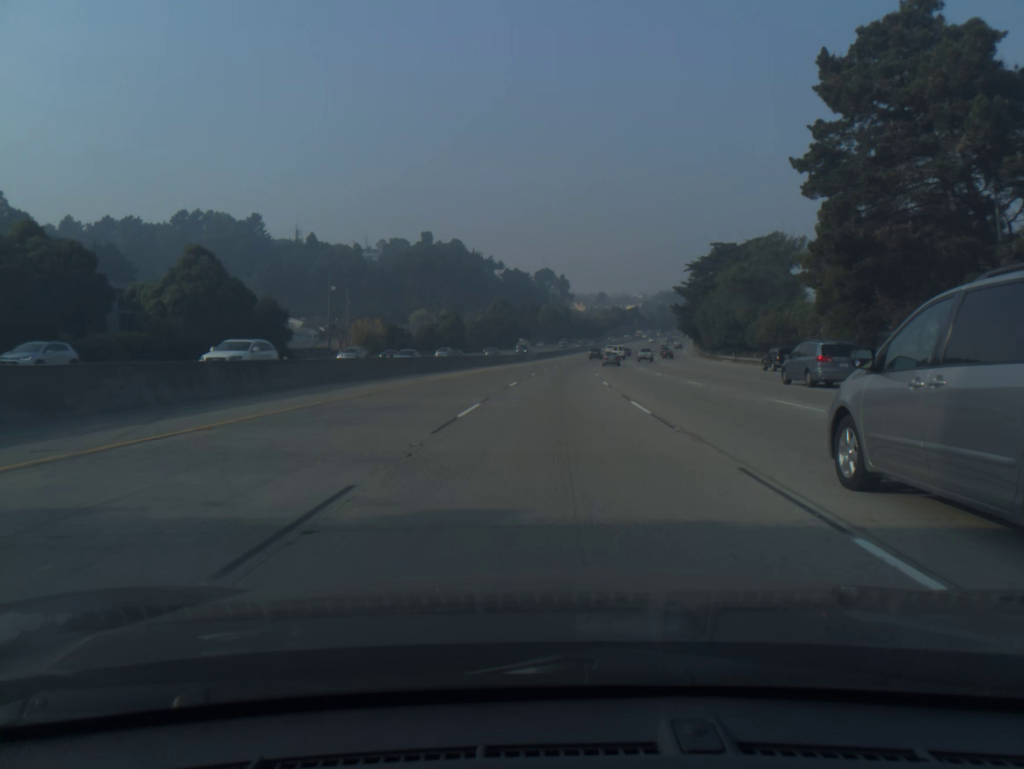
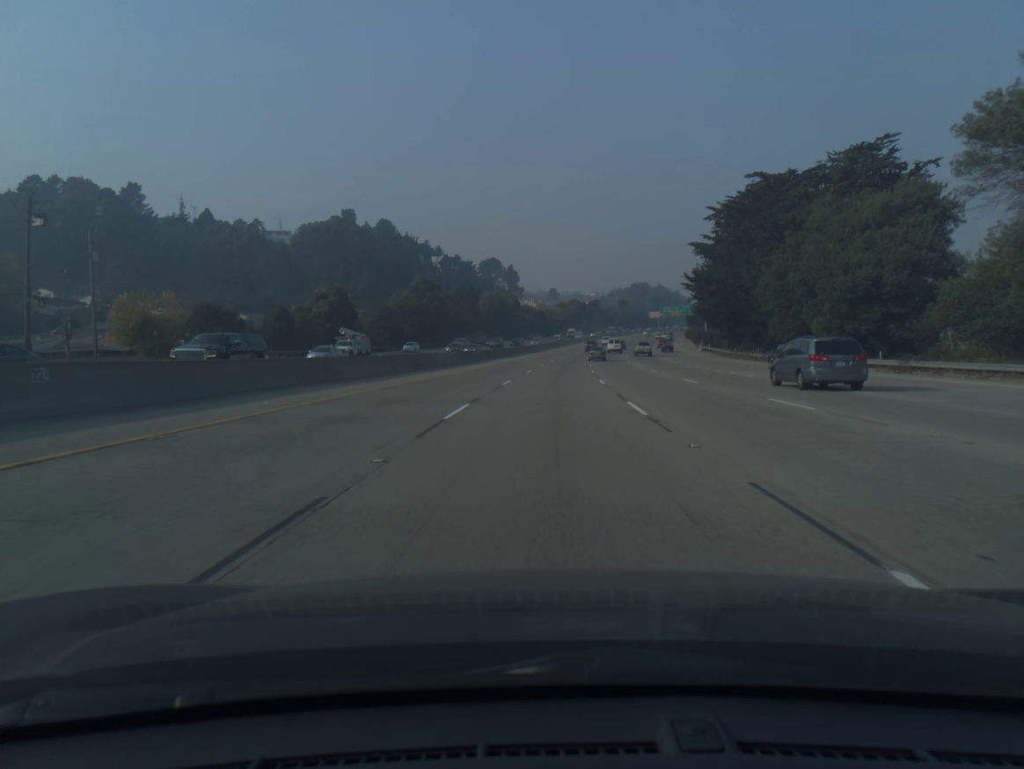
(+1.9, +59.1) m; +4°
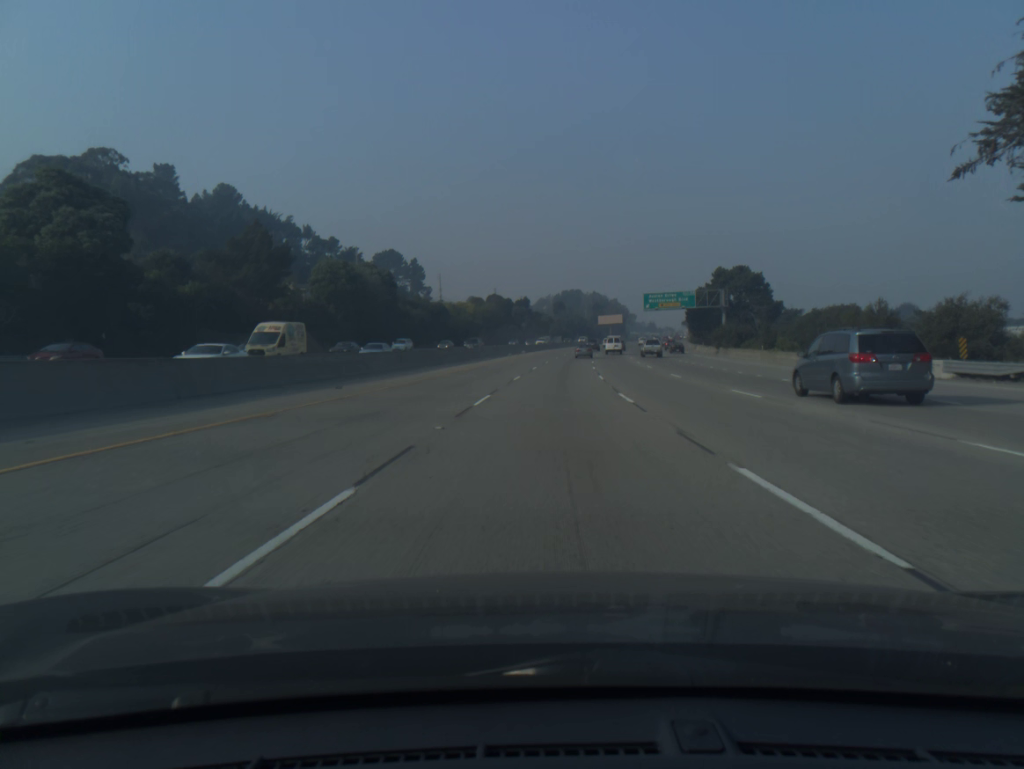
(+4.7, +97.9) m; +6°
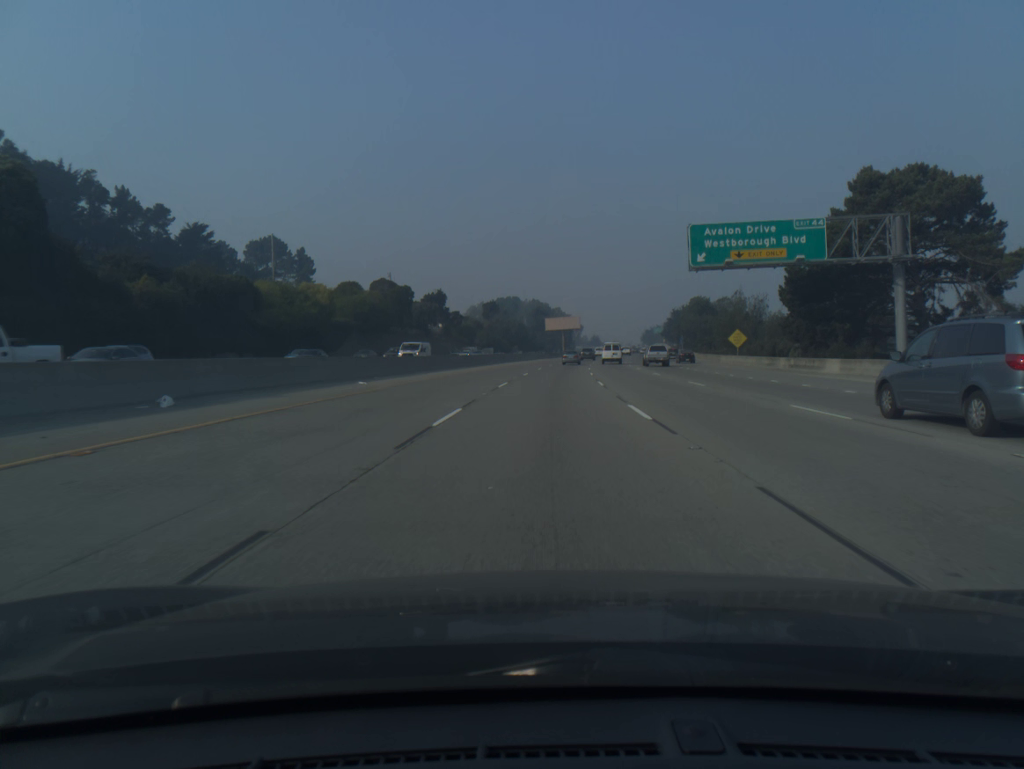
(+3.1, +77.8) m; +4°
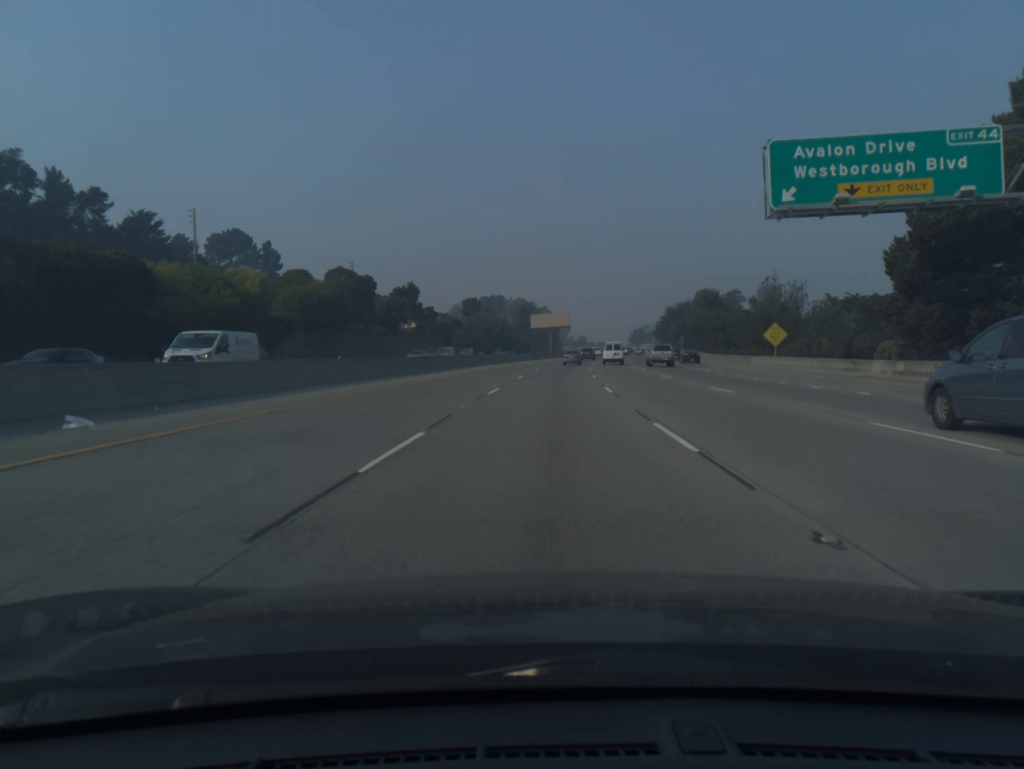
(+0.2, +19.4) m; +1°
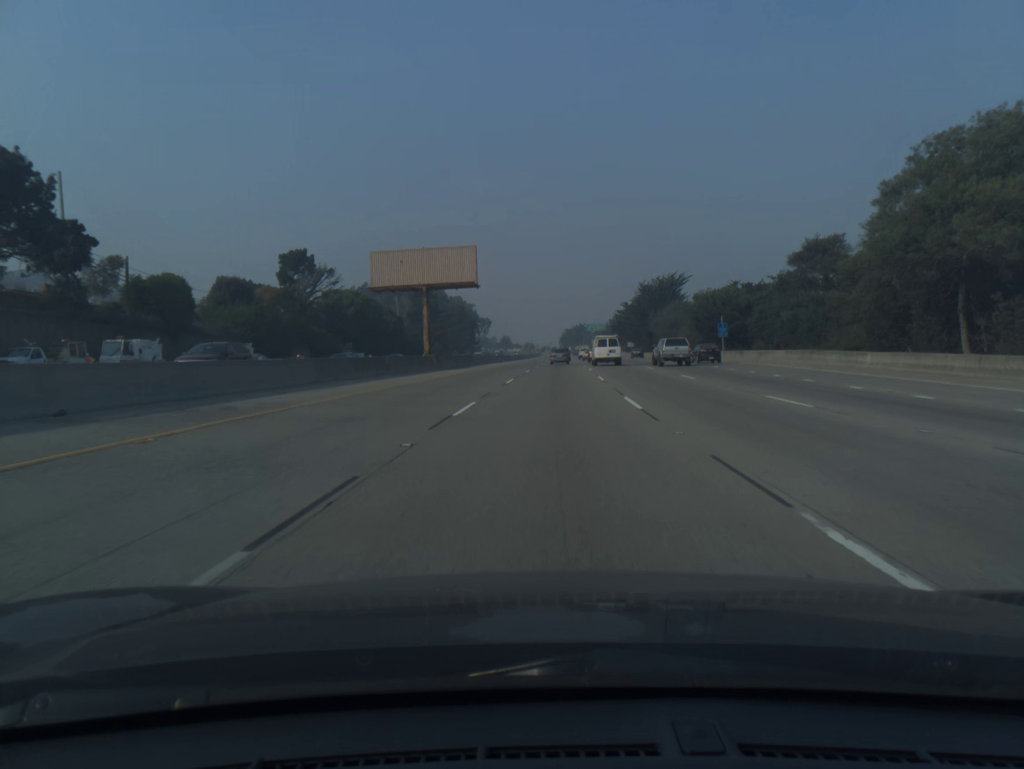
(+4.4, +95.3) m; +6°
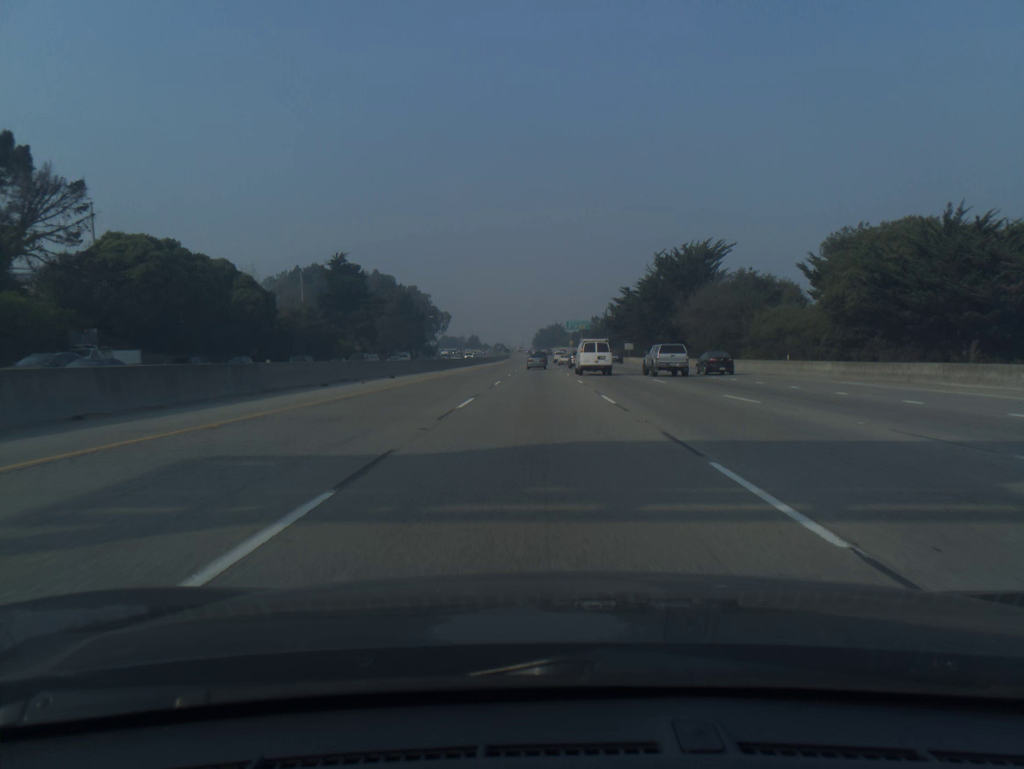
(+1.2, +55.5) m; +2°
